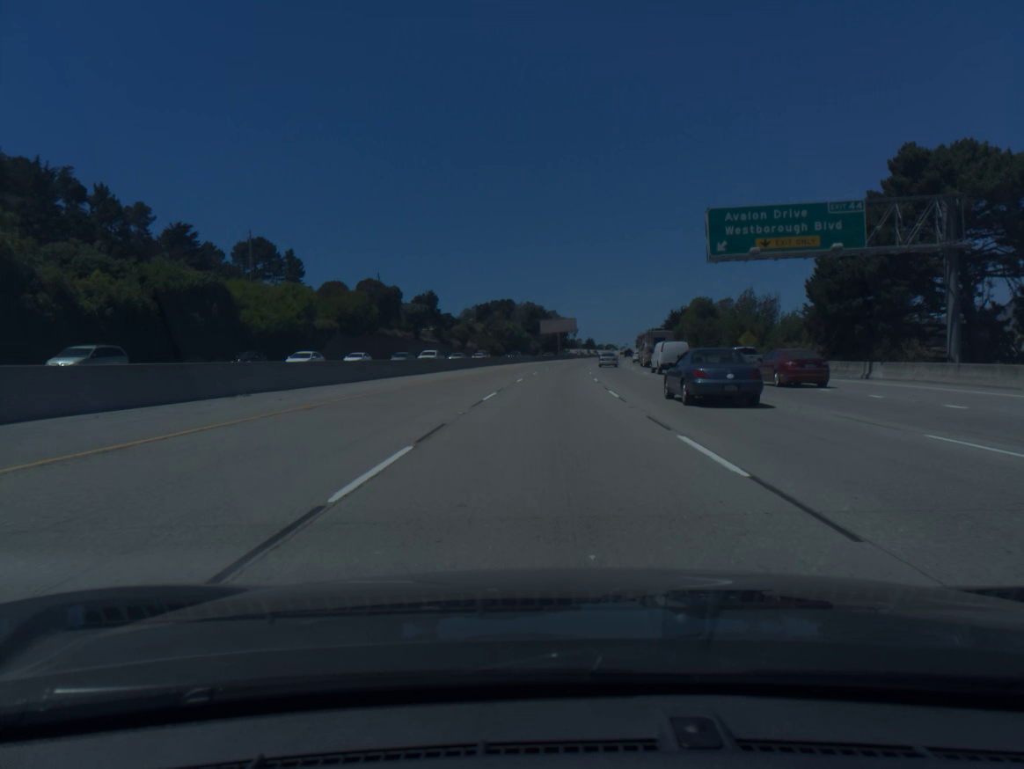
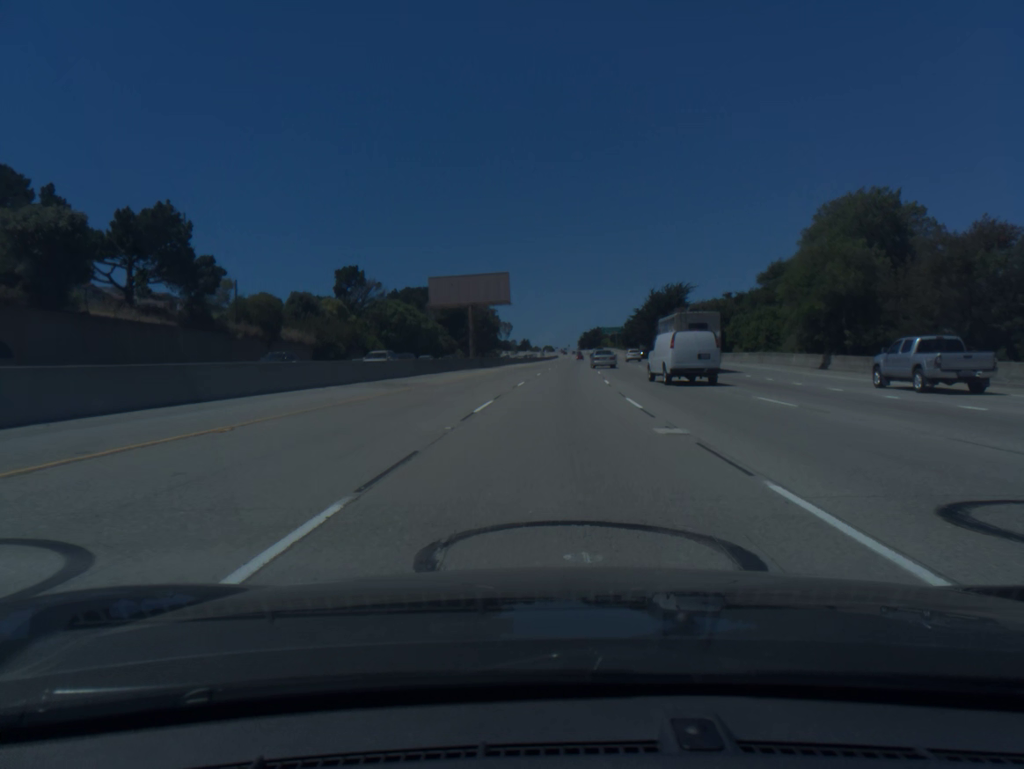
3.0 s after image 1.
(+4.1, +91.9) m; +5°
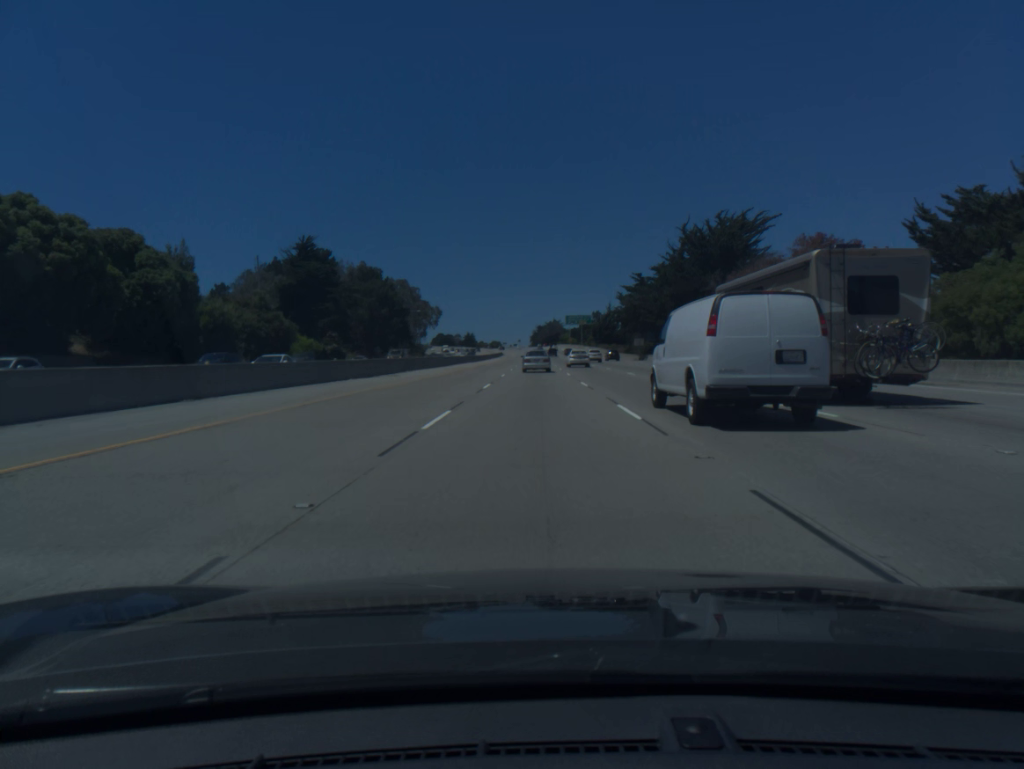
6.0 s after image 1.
(+3.9, +91.8) m; +4°
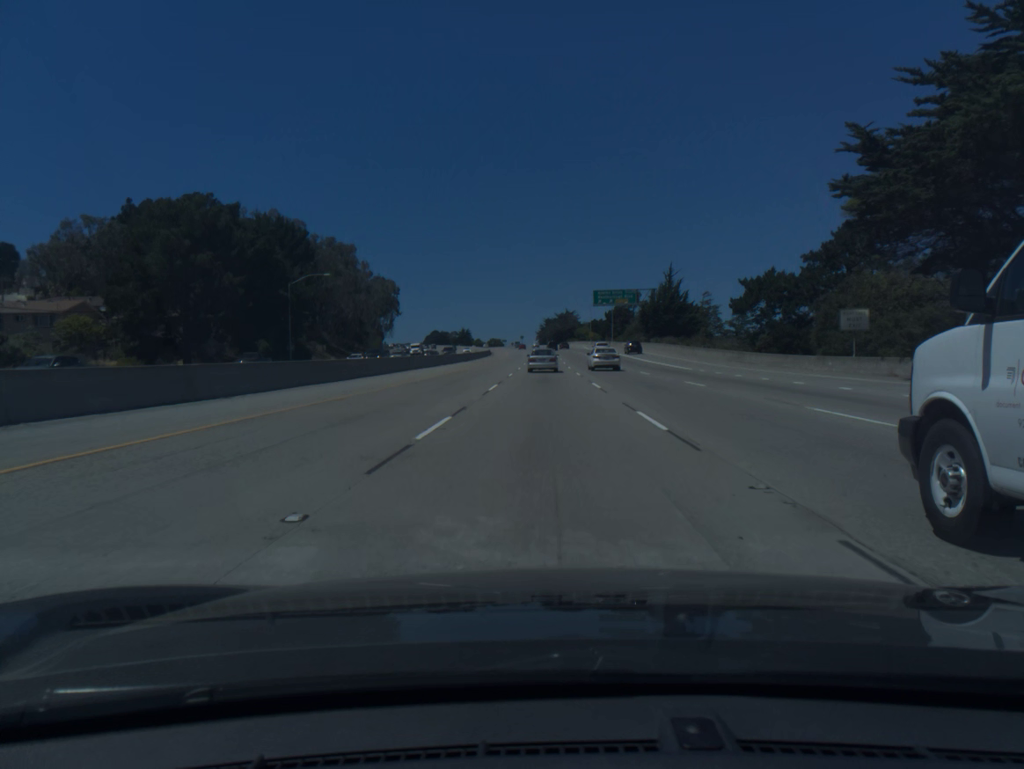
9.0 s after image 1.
(-0.7, +89.4) m; -1°
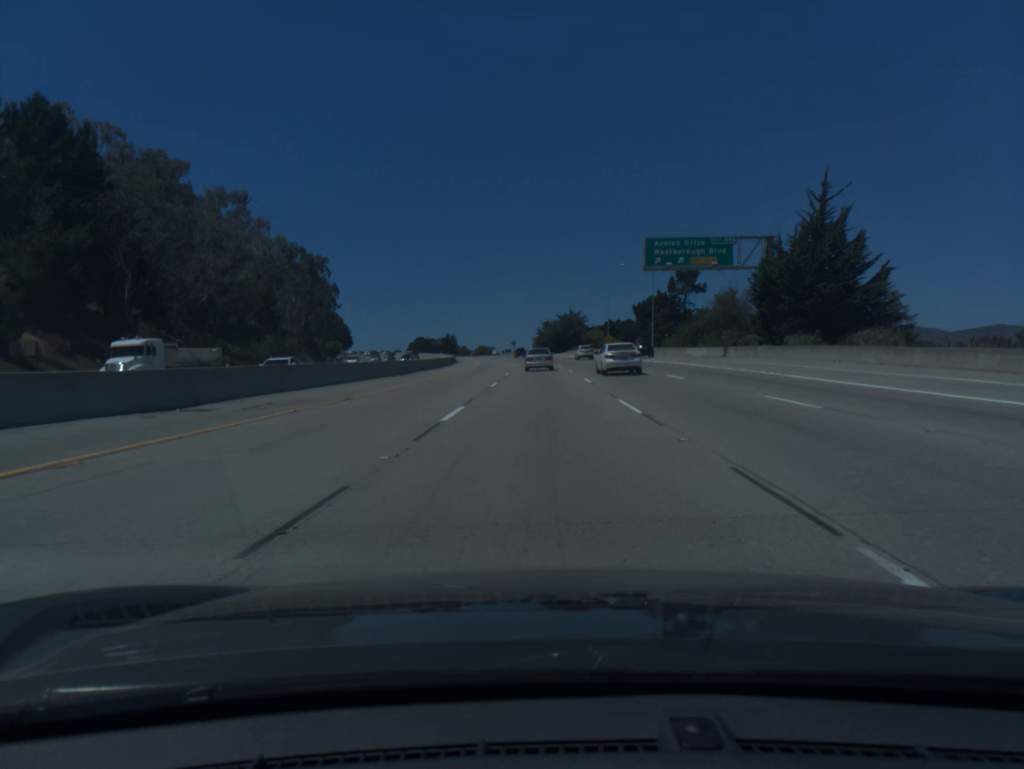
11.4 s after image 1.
(+0.2, +69.8) m; 0°
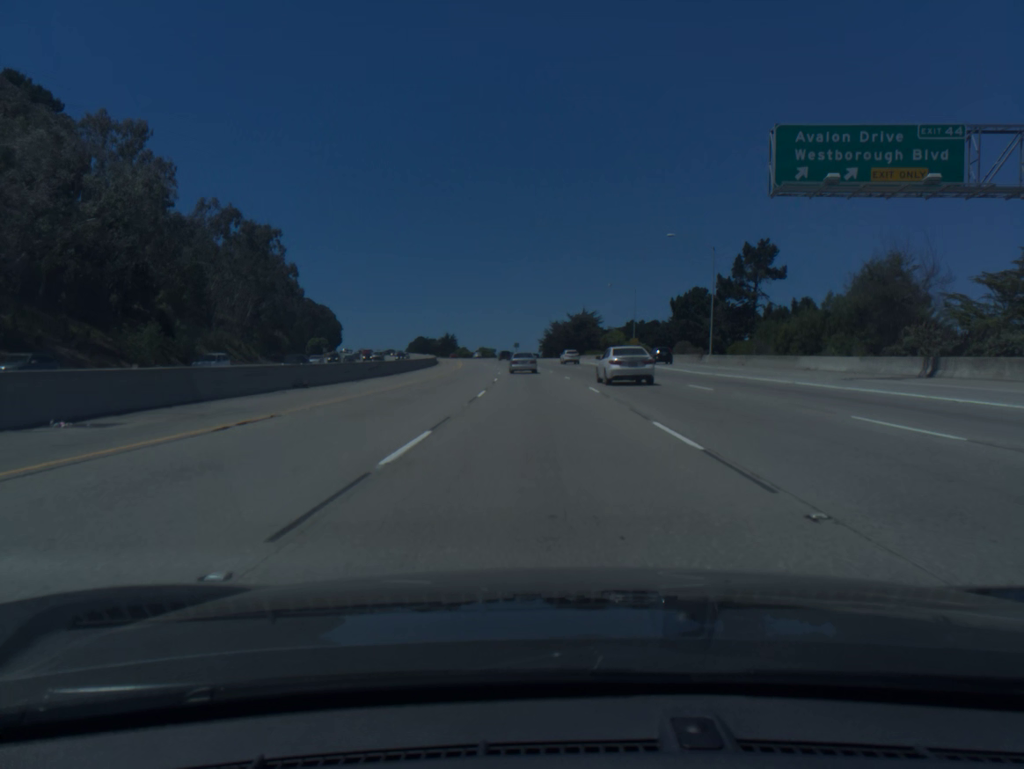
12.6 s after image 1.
(-0.1, +34.7) m; 0°
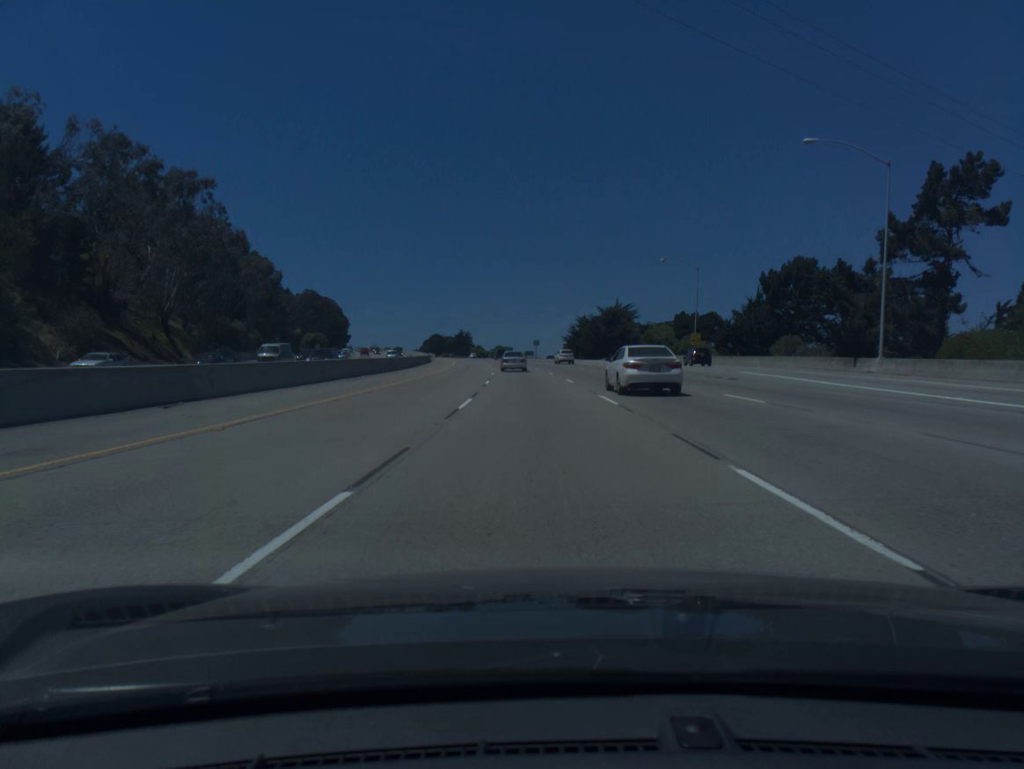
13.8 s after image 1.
(-0.4, +34.7) m; -2°
